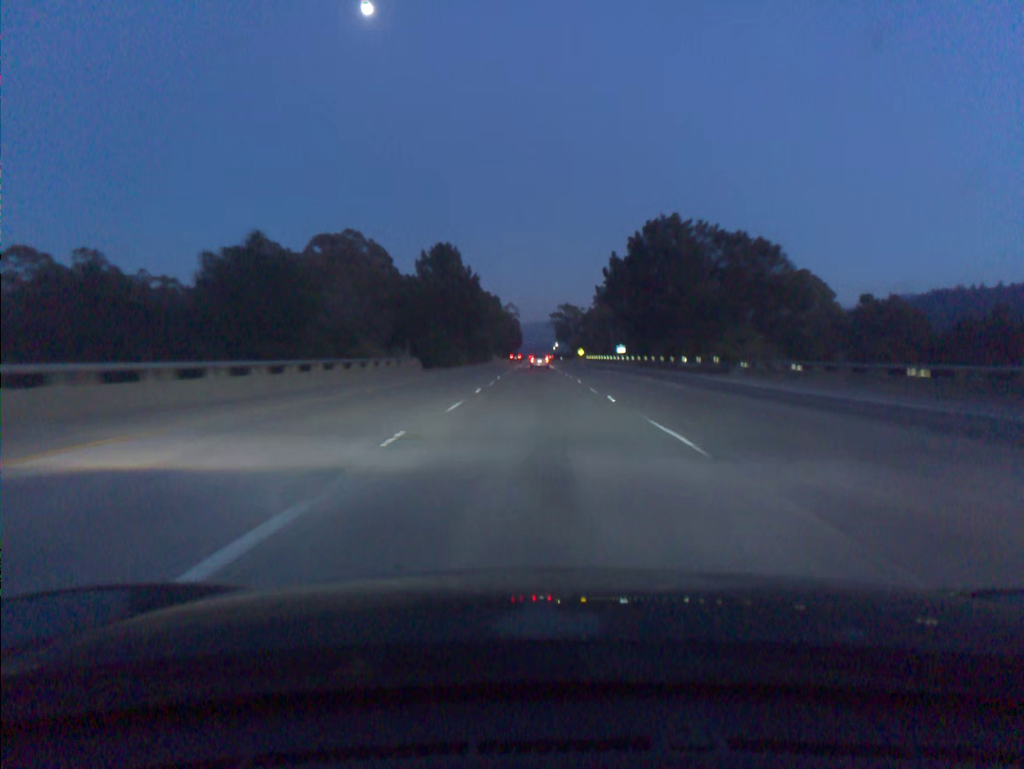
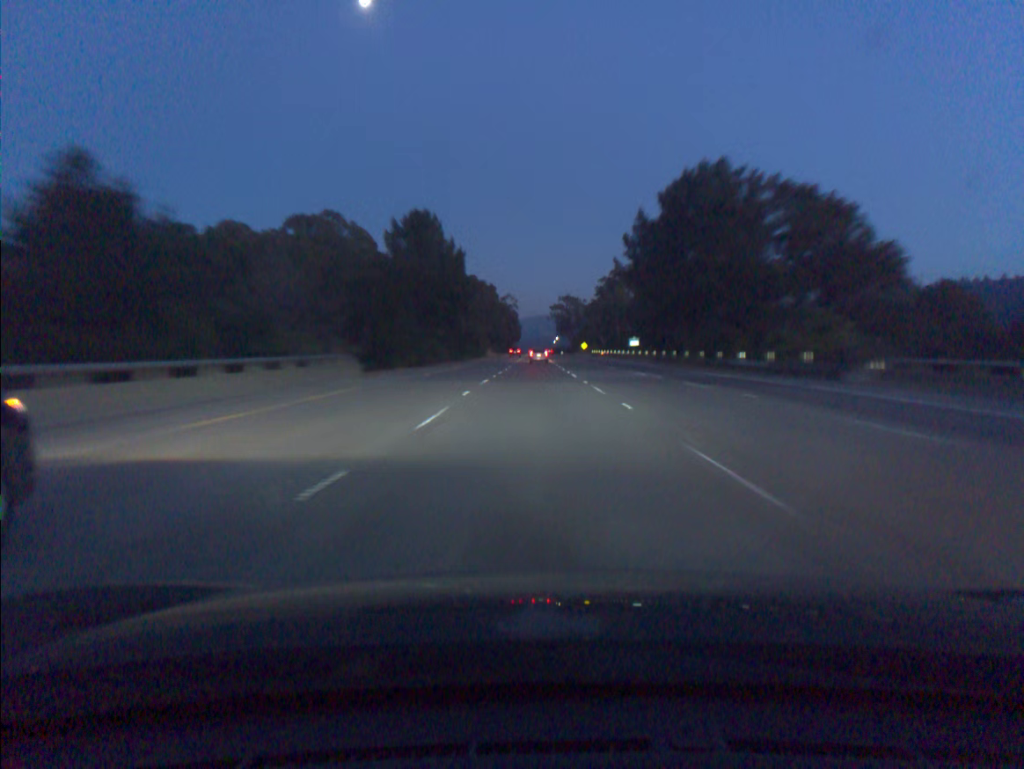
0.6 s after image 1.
(0.0, +18.4) m; 0°
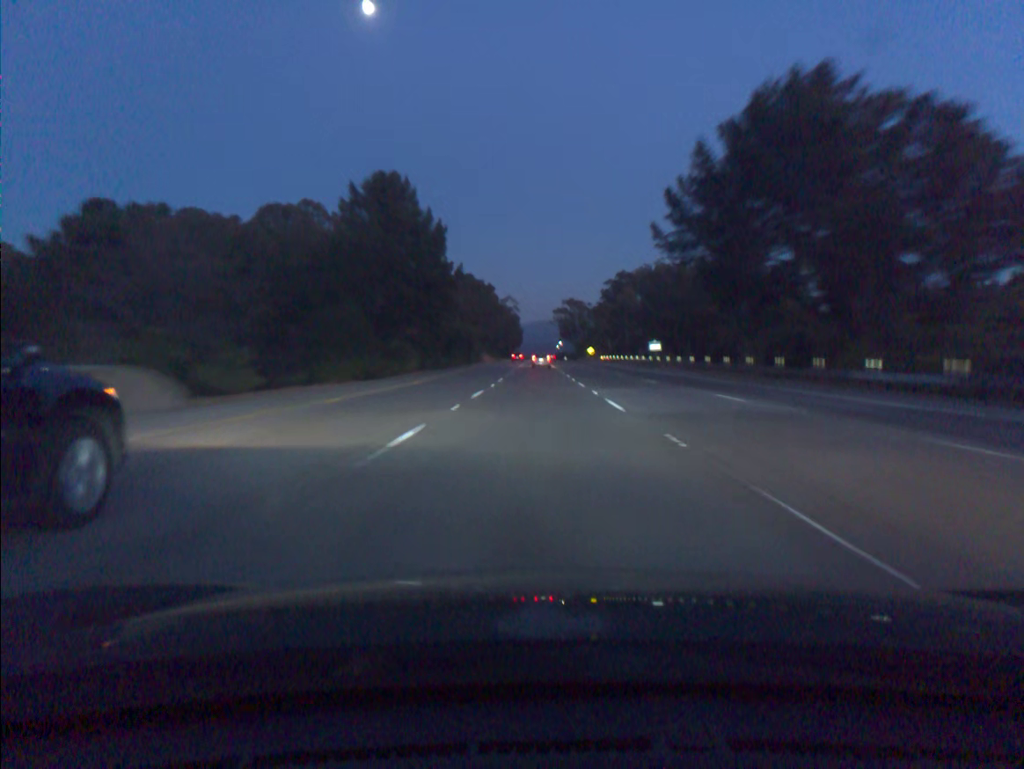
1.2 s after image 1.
(0.0, +18.4) m; 0°
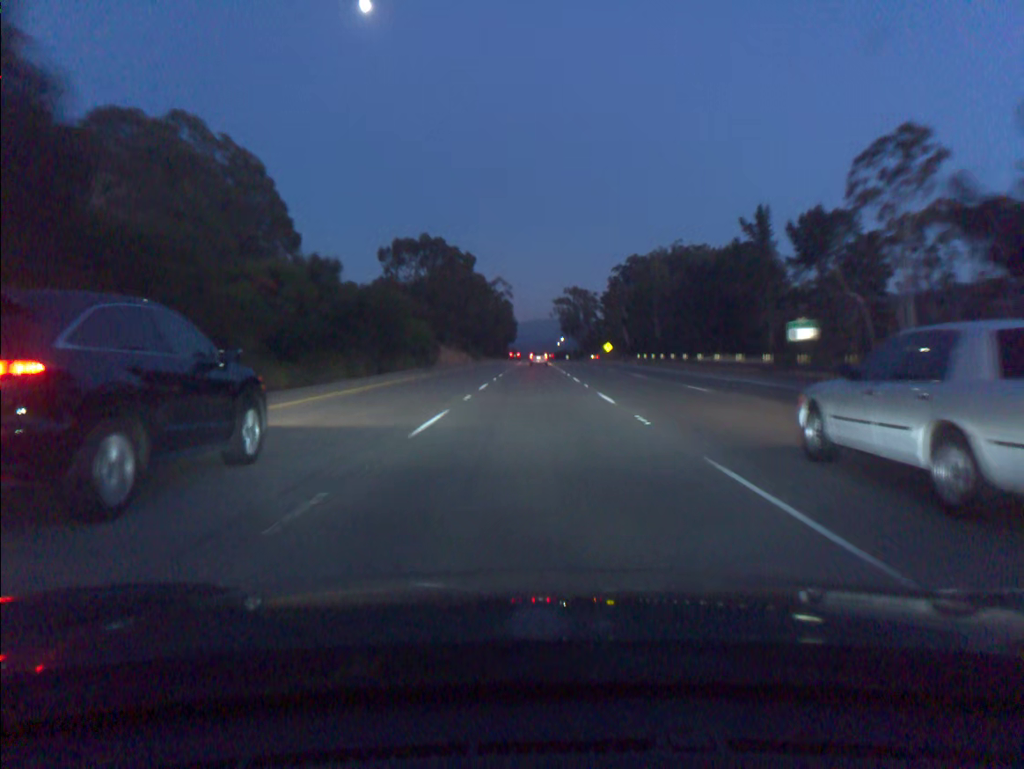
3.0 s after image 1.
(0.0, +55.3) m; 0°
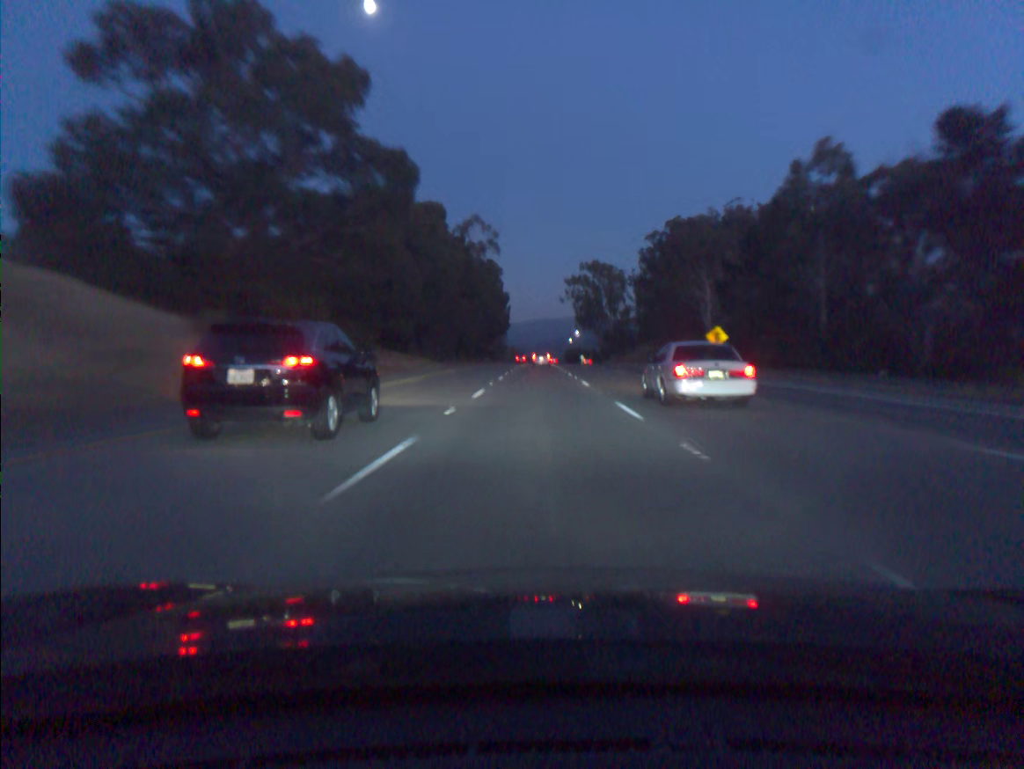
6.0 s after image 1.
(-0.1, +91.9) m; 0°
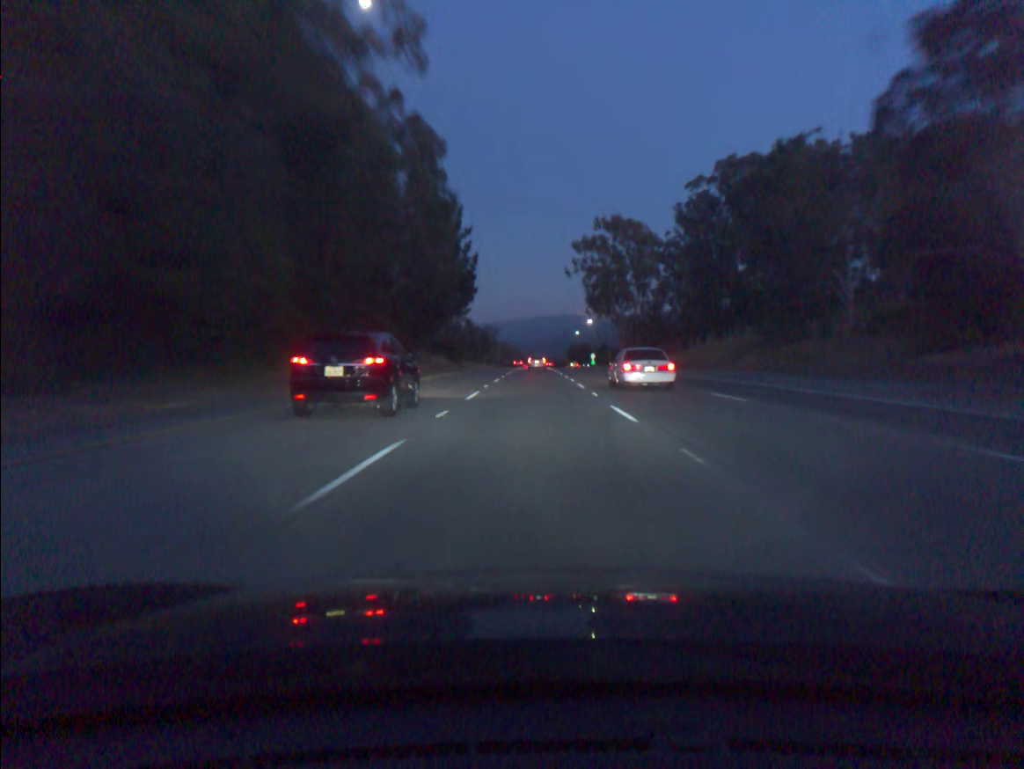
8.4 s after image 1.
(+0.2, +73.3) m; 0°
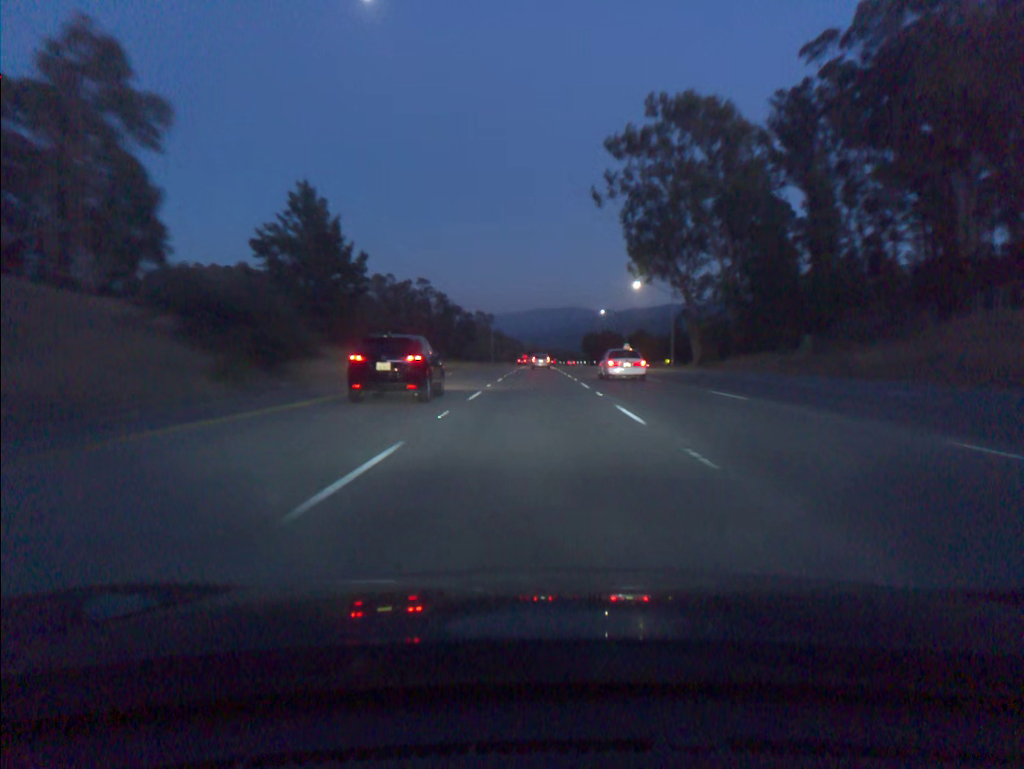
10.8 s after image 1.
(-0.1, +73.5) m; 0°
